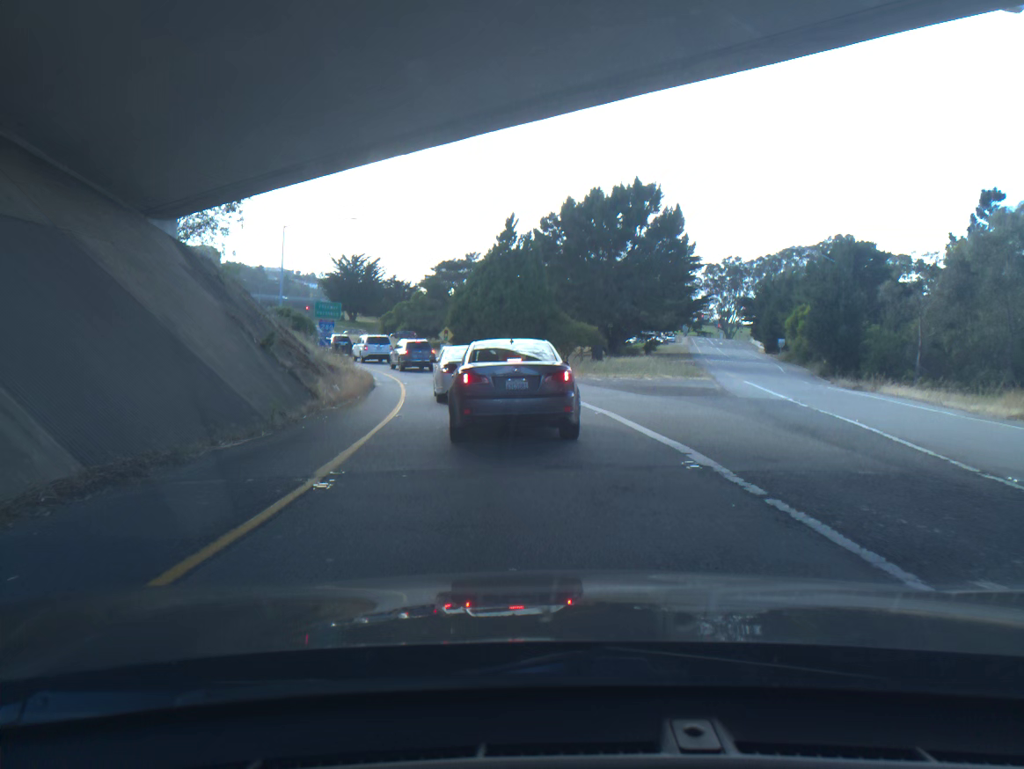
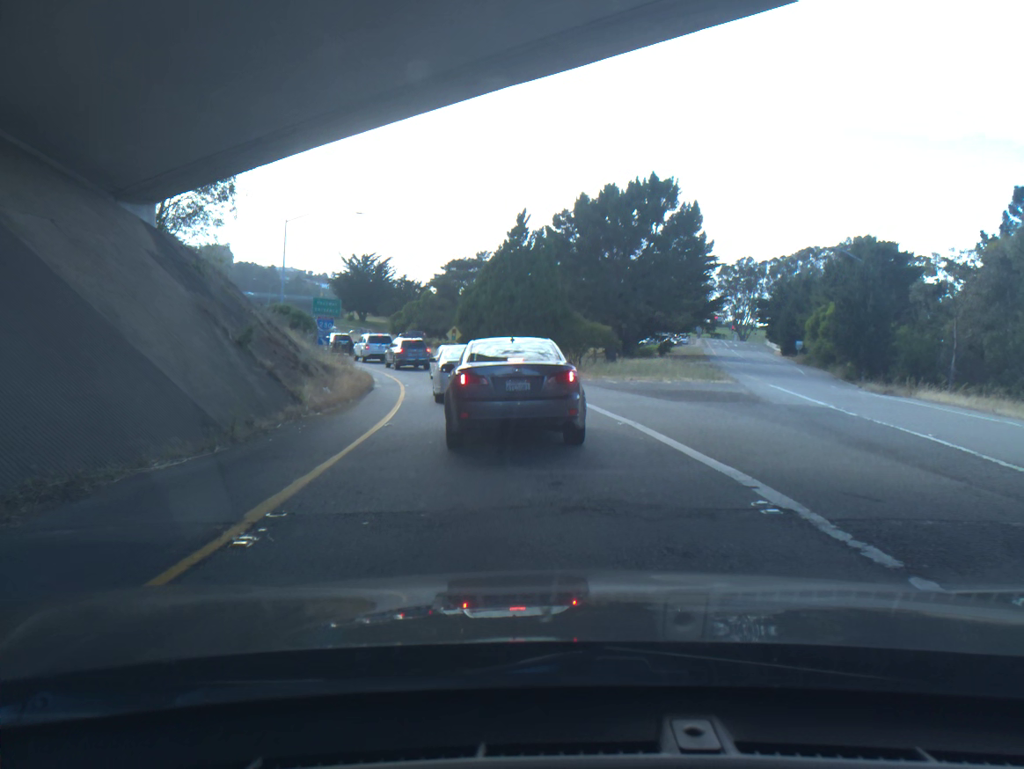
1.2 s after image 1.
(0.0, +2.4) m; -1°
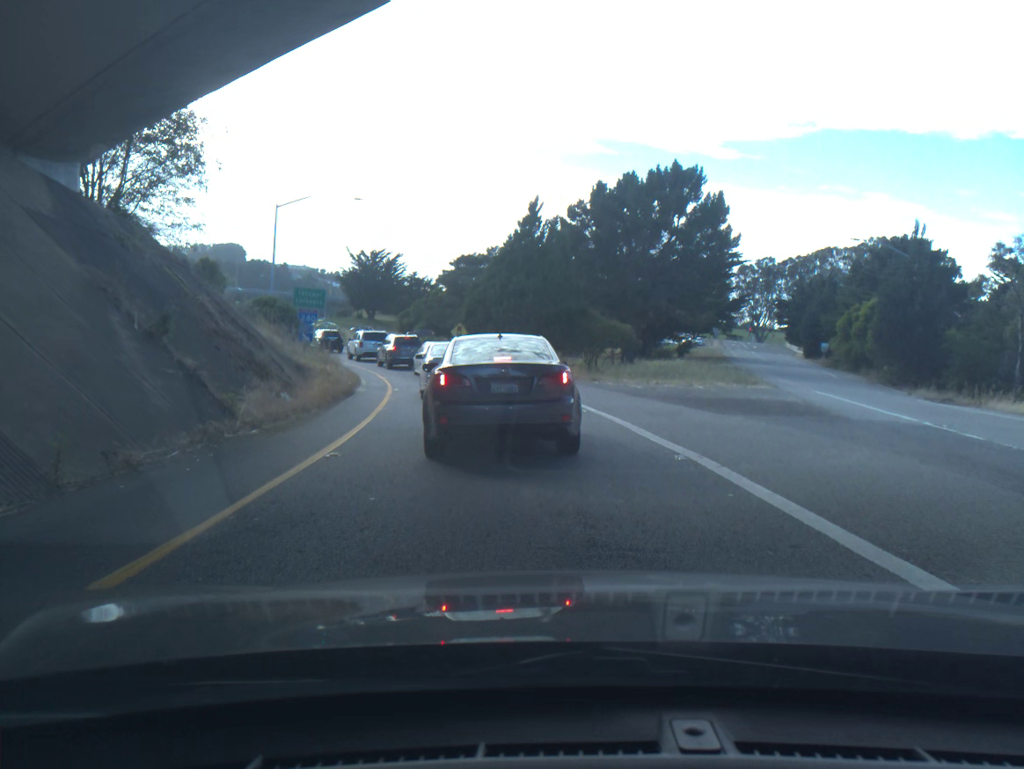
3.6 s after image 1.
(-0.1, +4.7) m; -1°
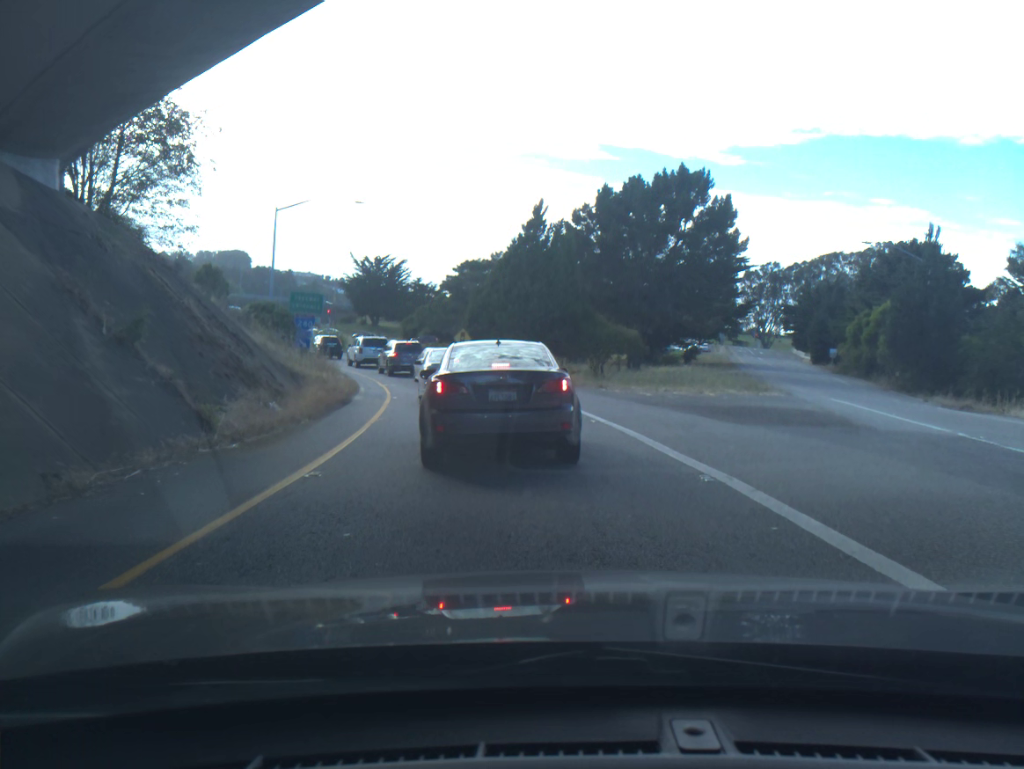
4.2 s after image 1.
(0.0, +1.2) m; +1°
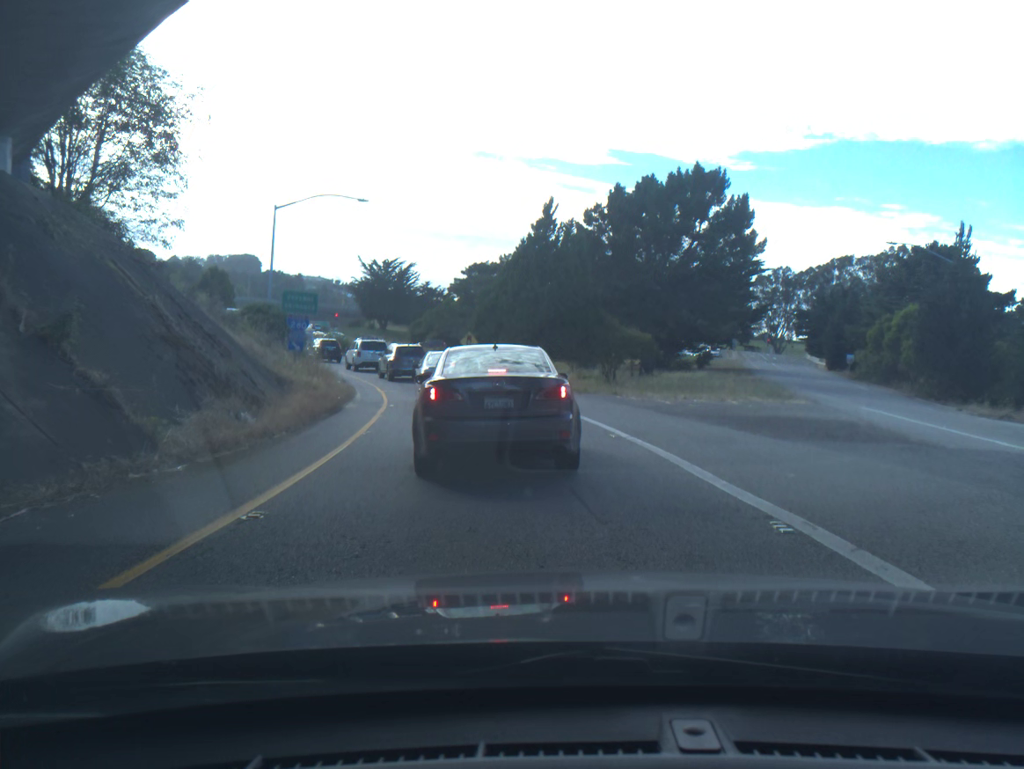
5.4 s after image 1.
(0.0, +2.4) m; +2°
